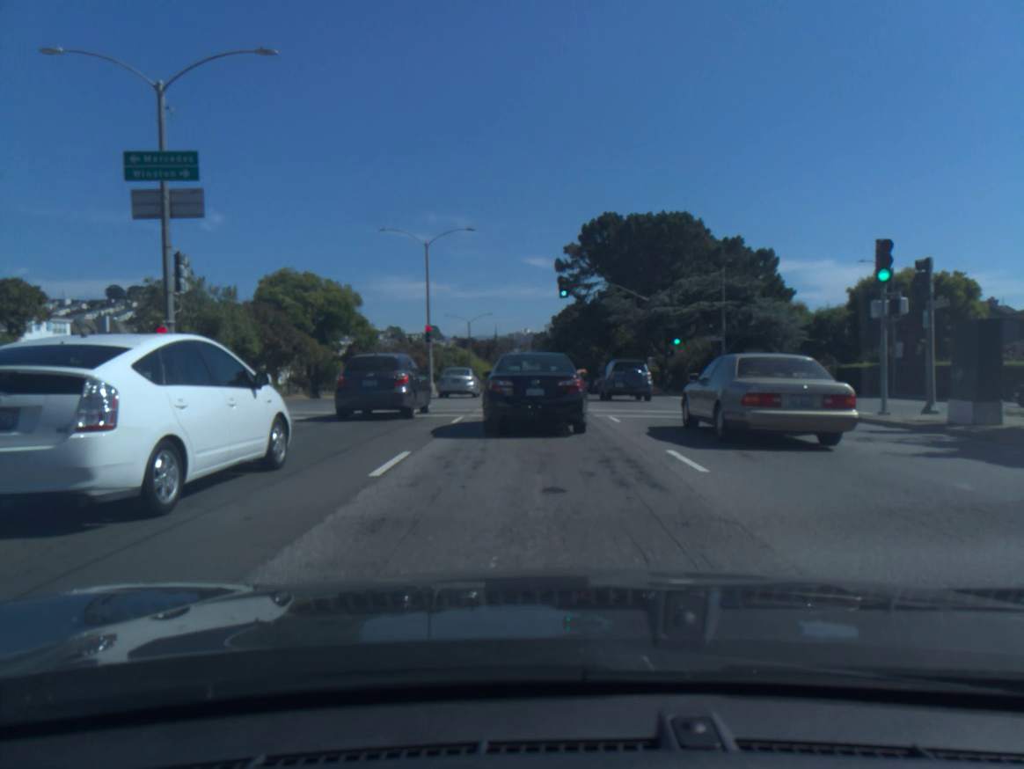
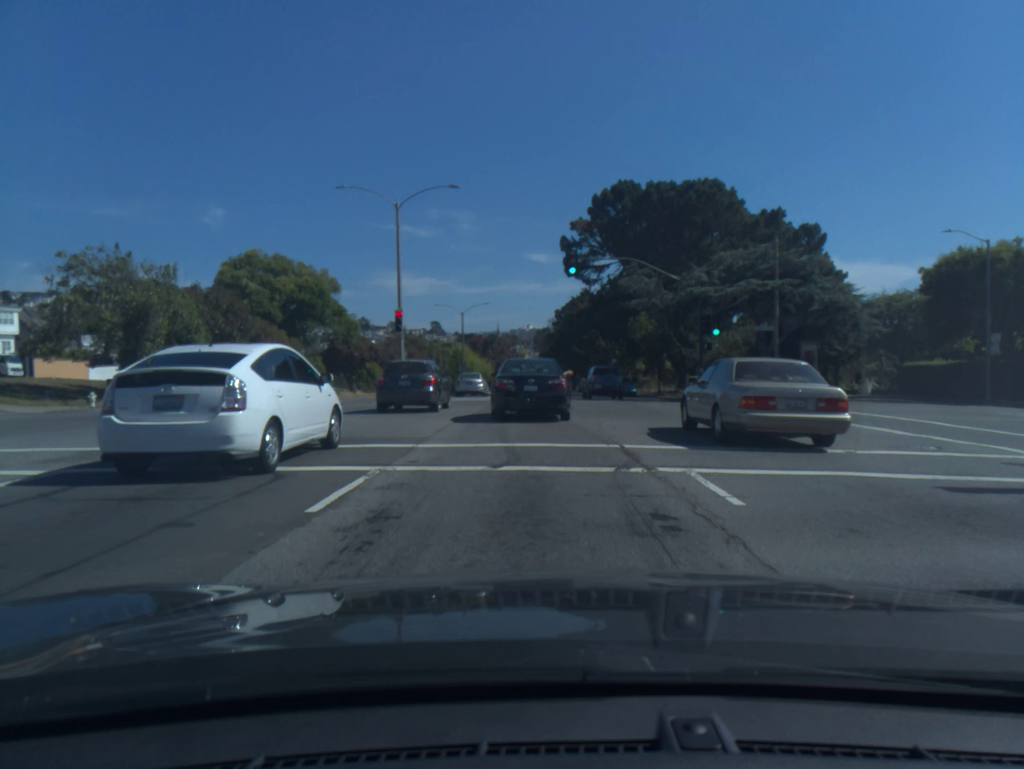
(-0.1, +10.2) m; -1°
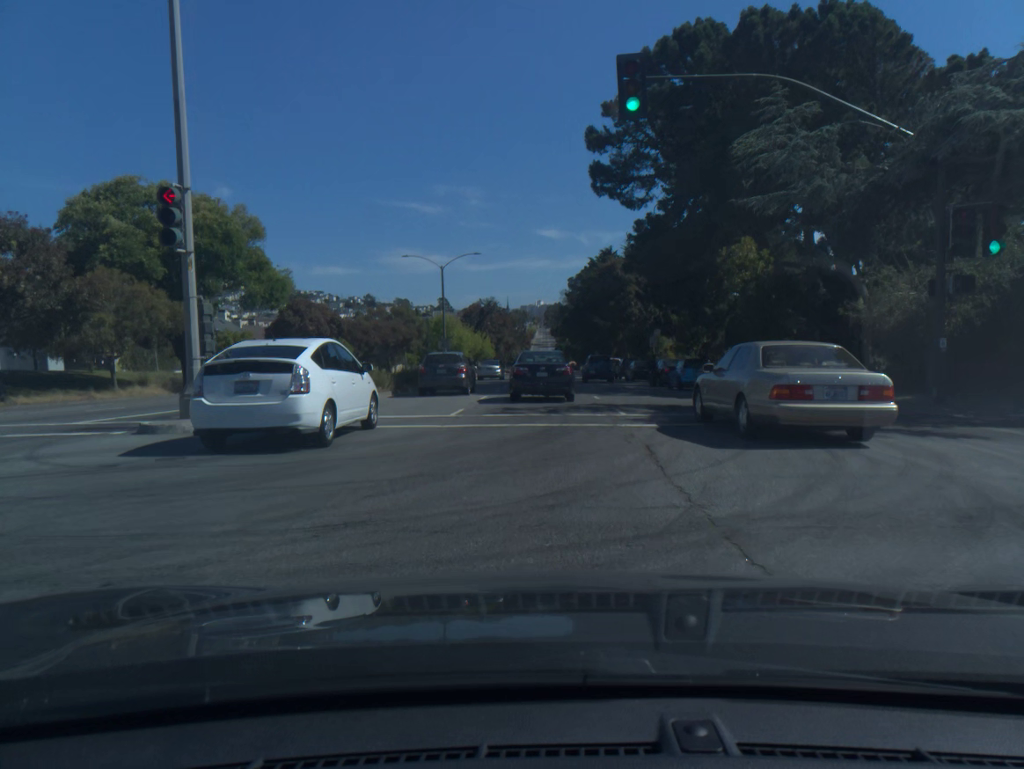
(-0.1, +22.9) m; -1°
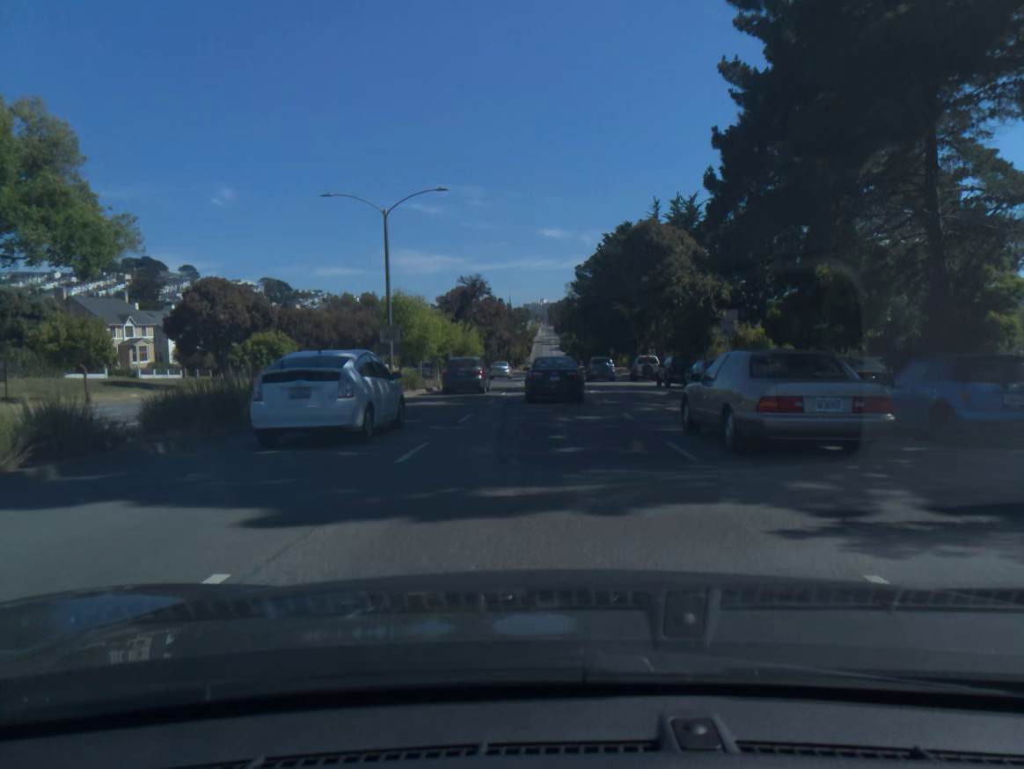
(+0.1, +21.9) m; 0°
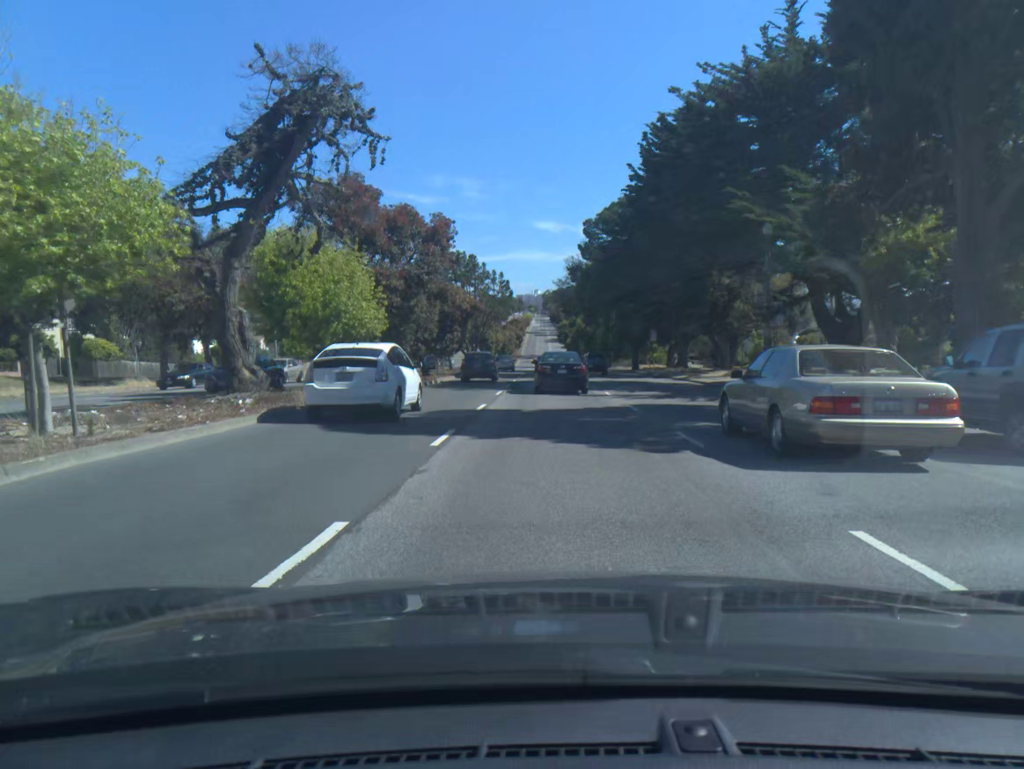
(-0.1, +42.7) m; +1°
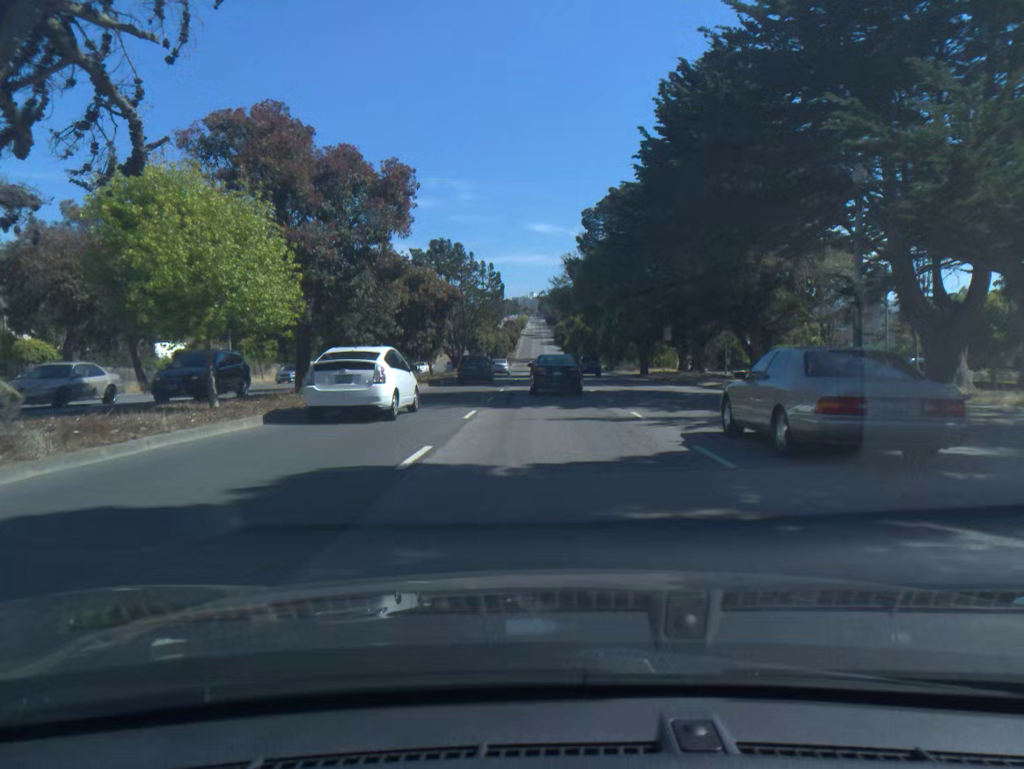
(0.0, +9.3) m; 0°
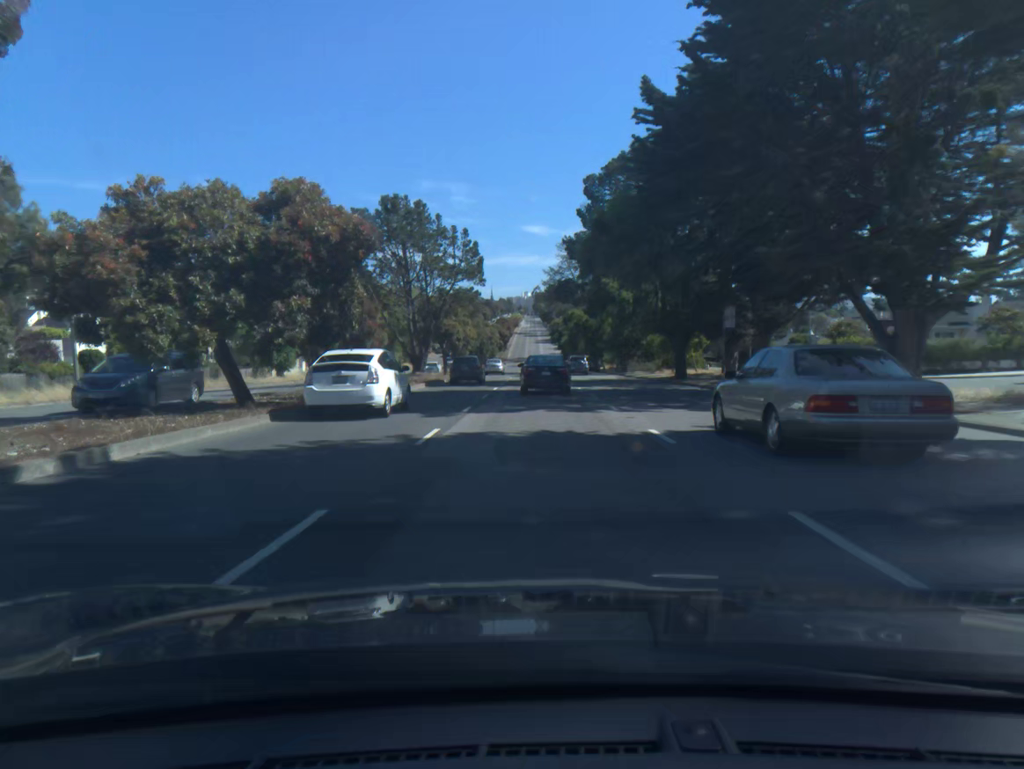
(+0.1, +19.3) m; 0°
